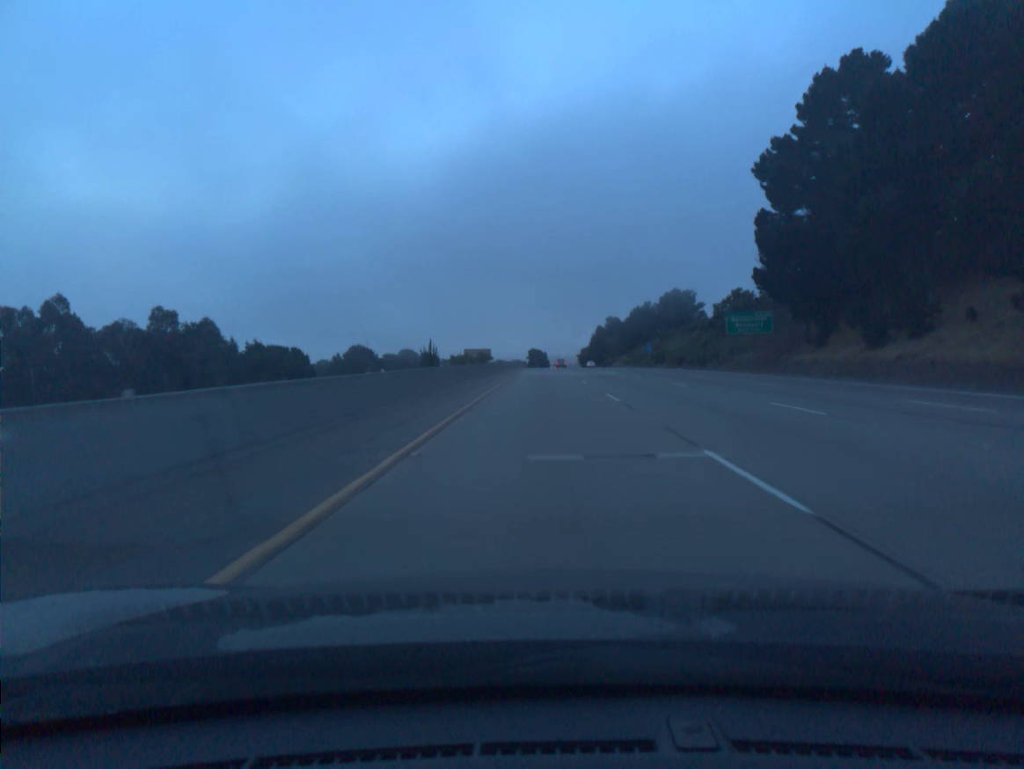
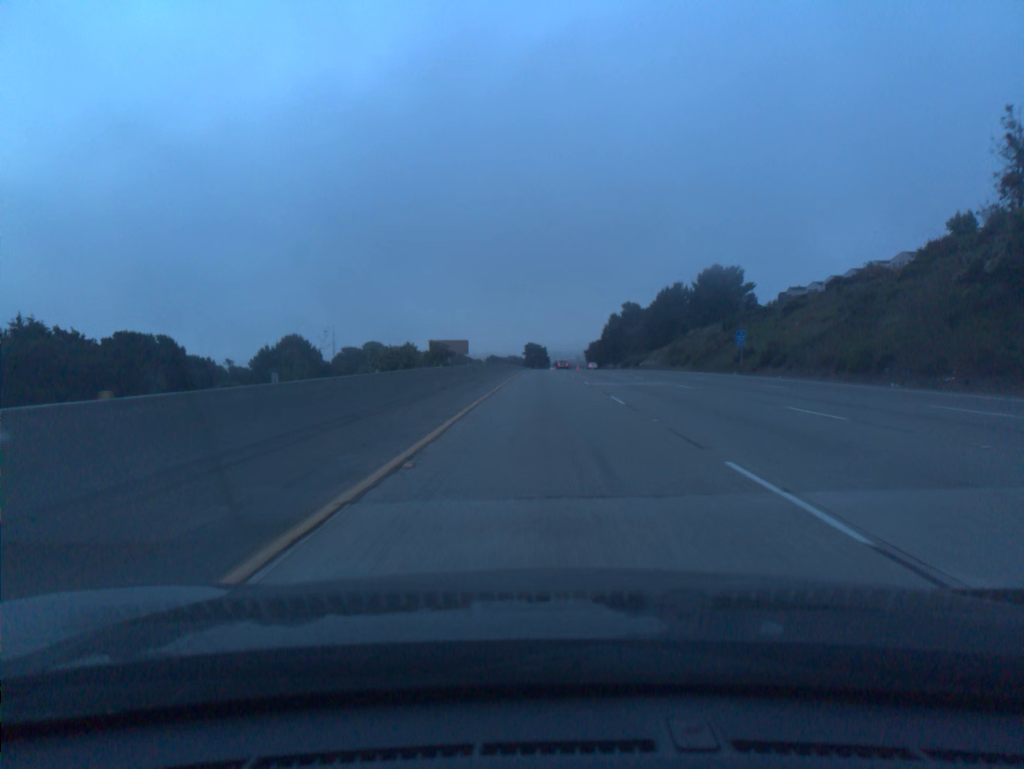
(-0.1, +59.4) m; 0°
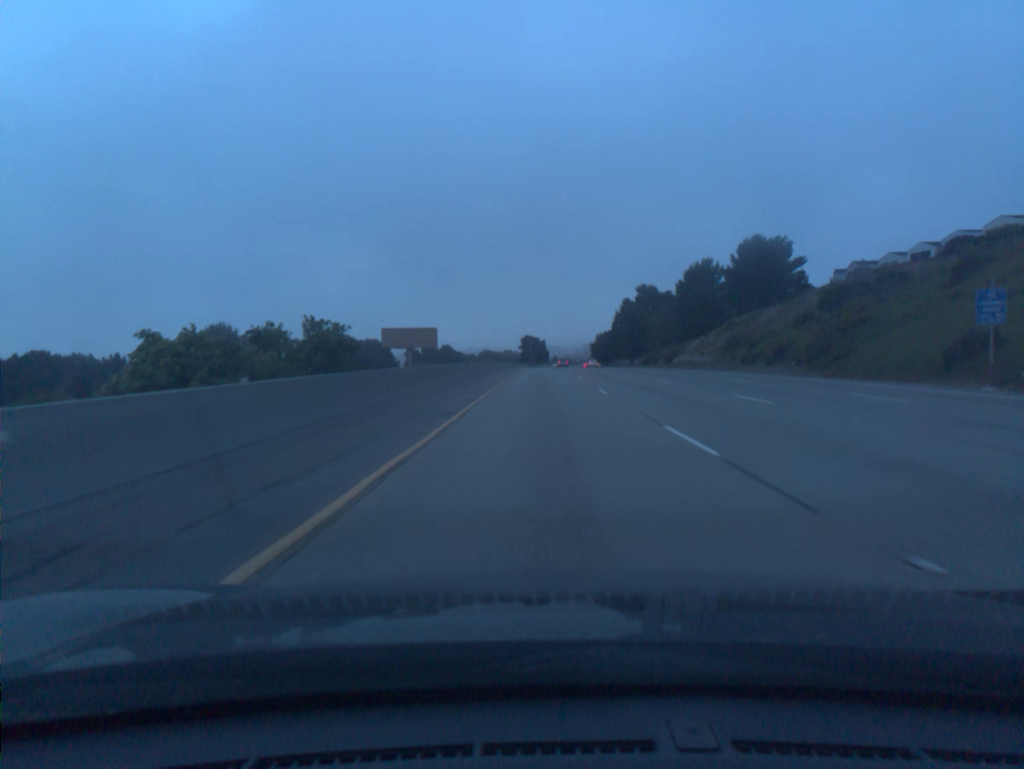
(0.0, +39.6) m; 0°
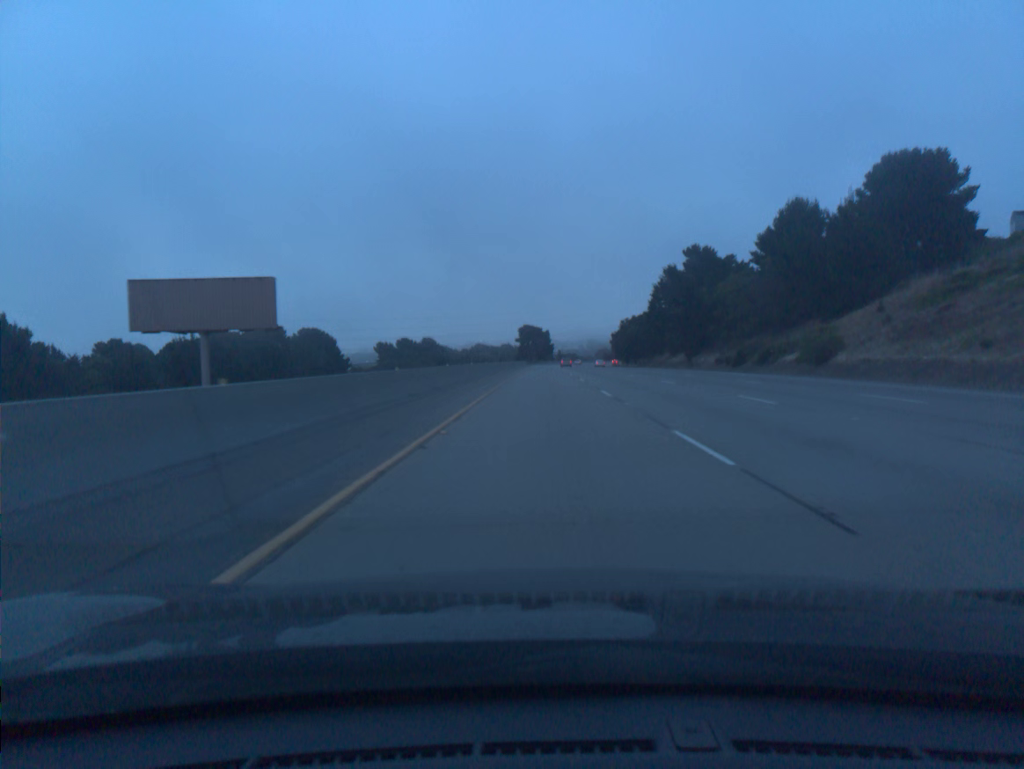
(+0.1, +59.3) m; 0°
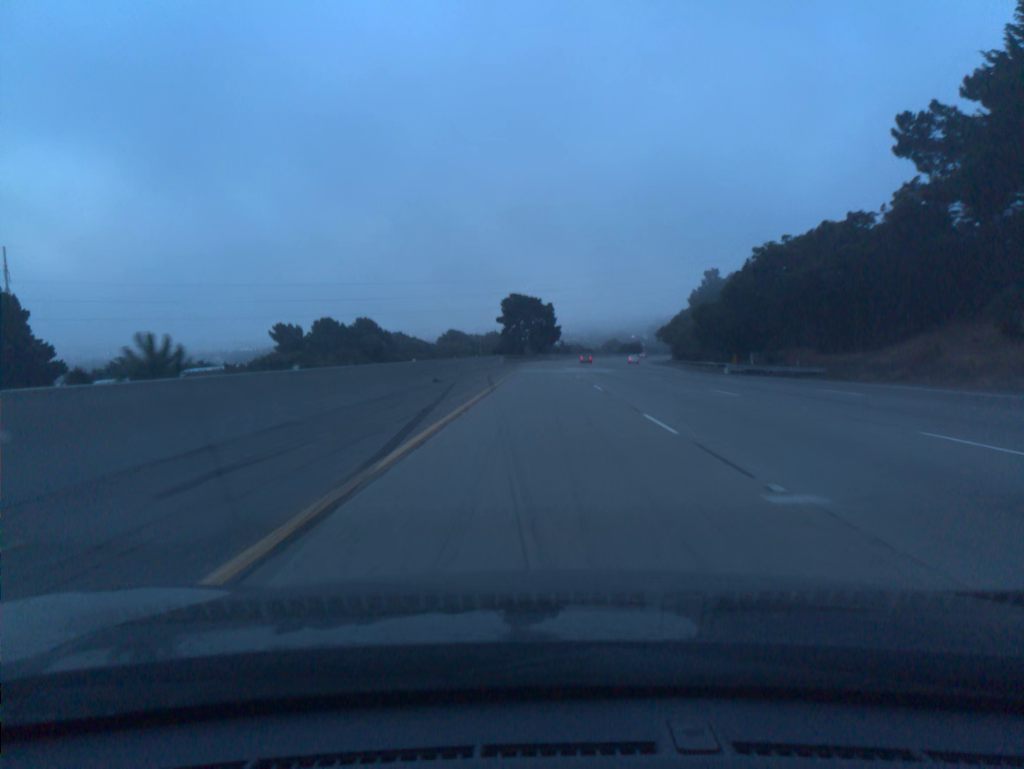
(0.0, +98.9) m; 0°
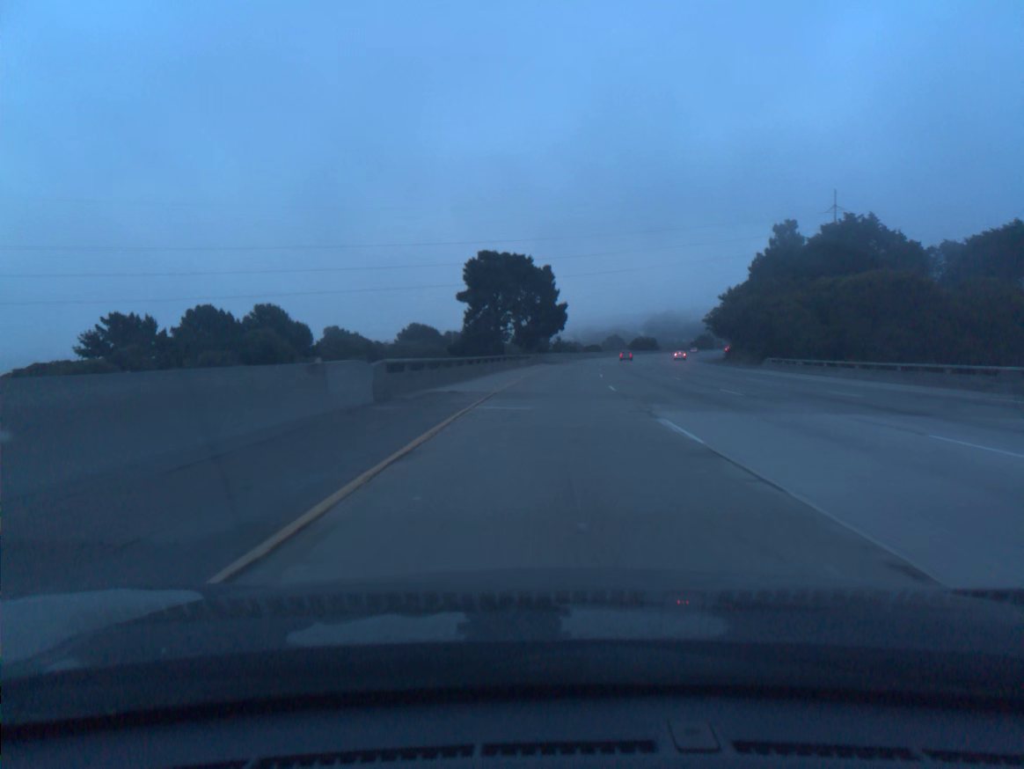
(0.0, +59.5) m; 0°
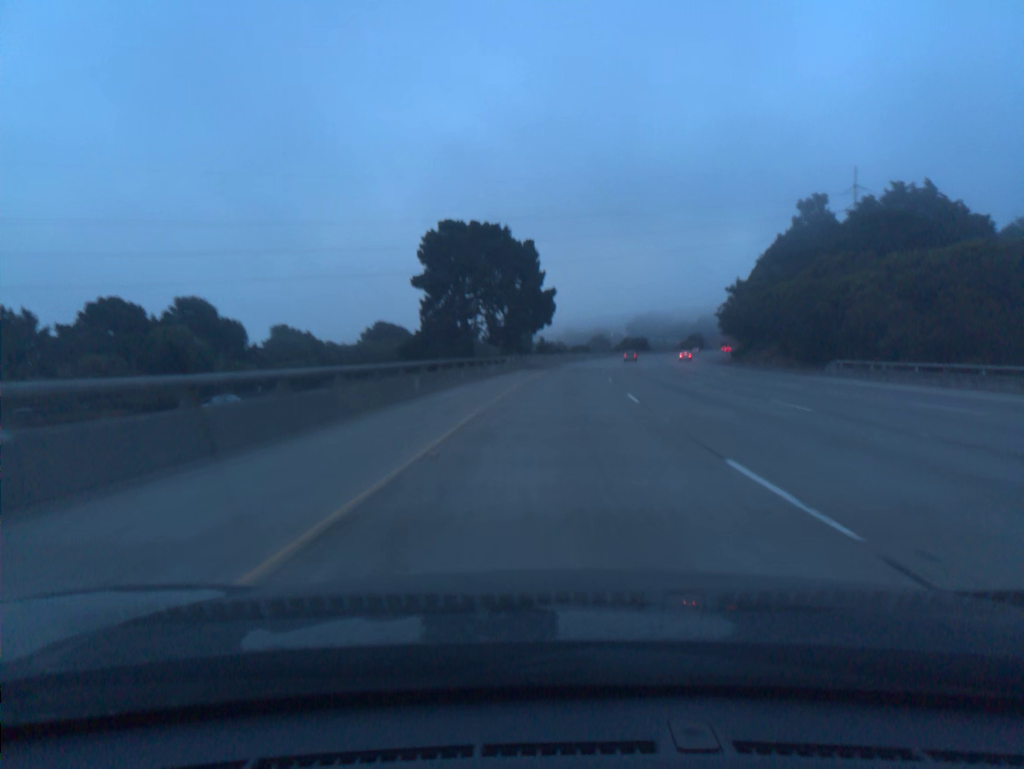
(+0.2, +19.8) m; +1°
